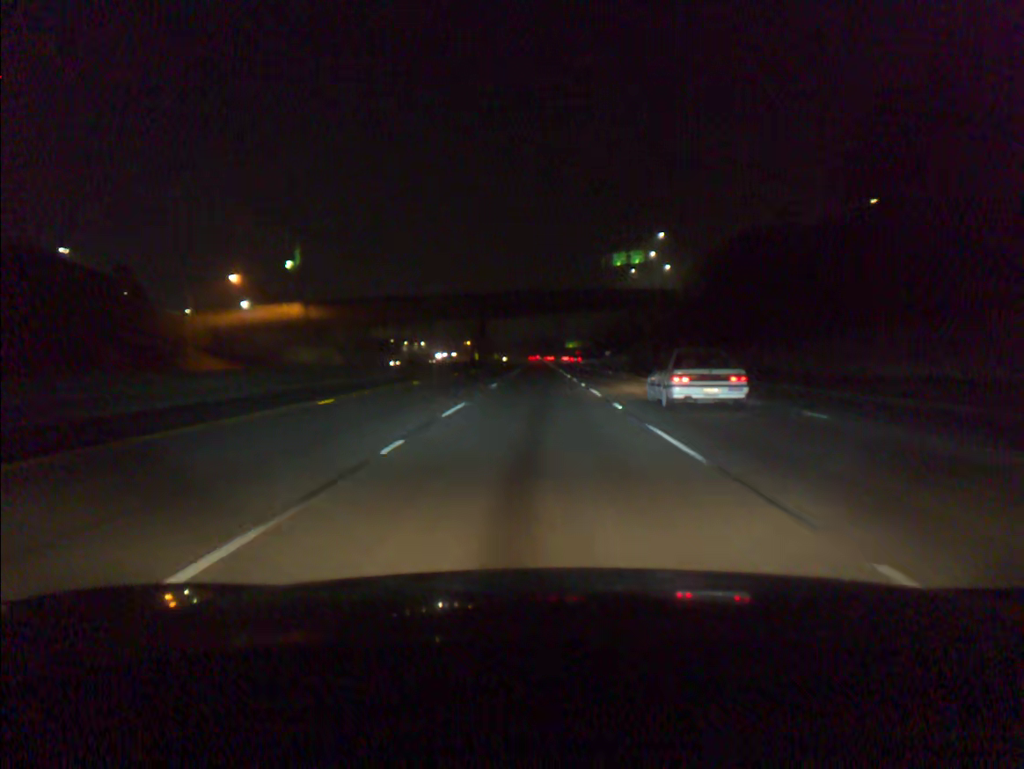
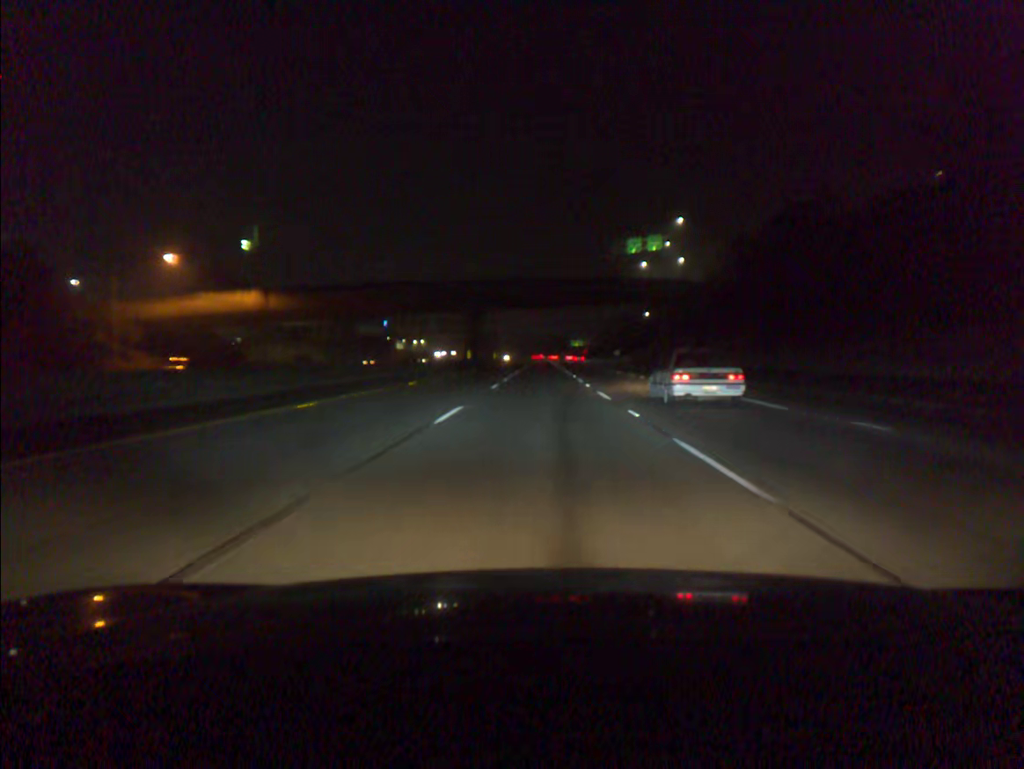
(0.0, +16.7) m; 0°
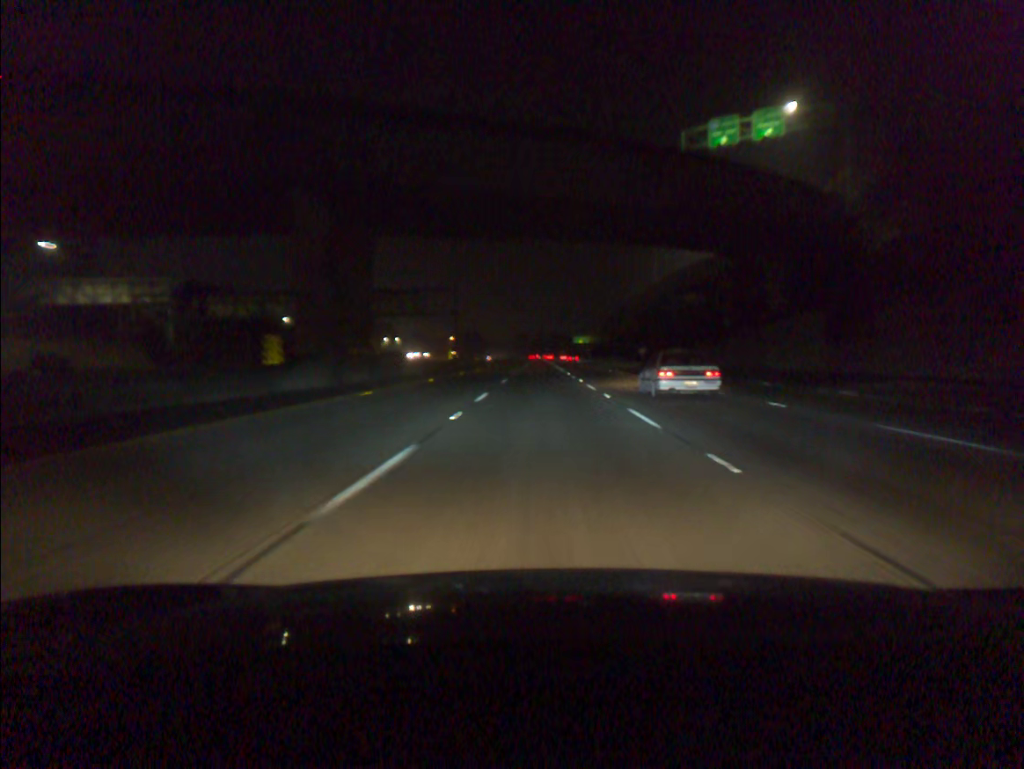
(+0.1, +66.9) m; +1°
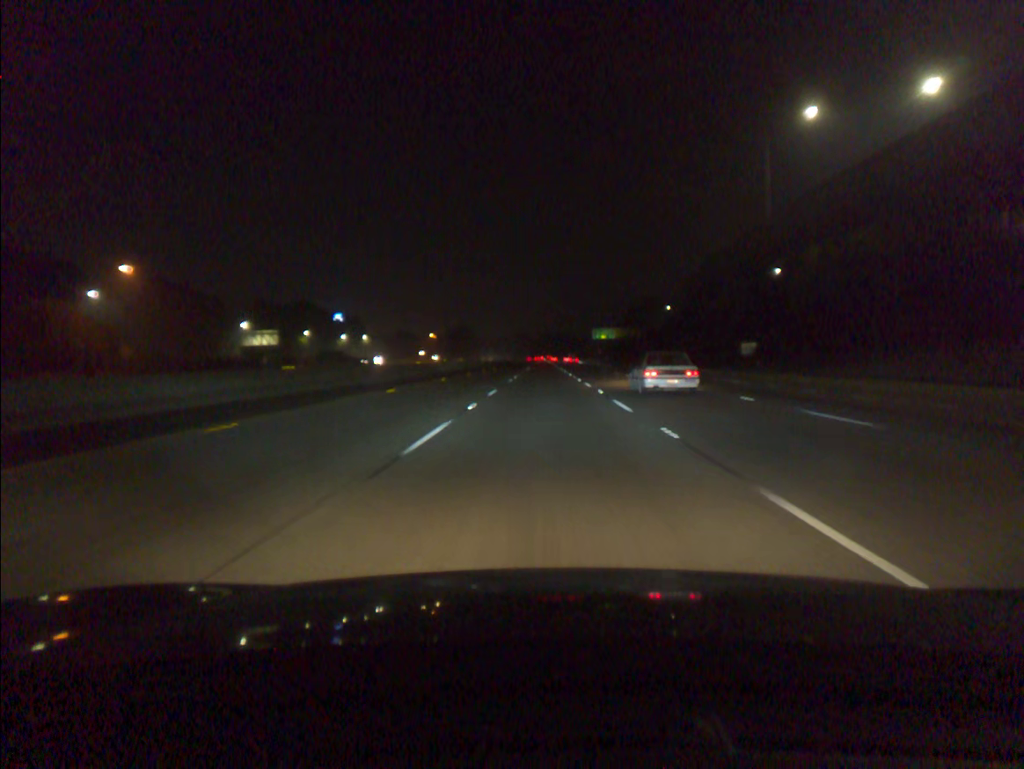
(0.0, +83.9) m; 0°
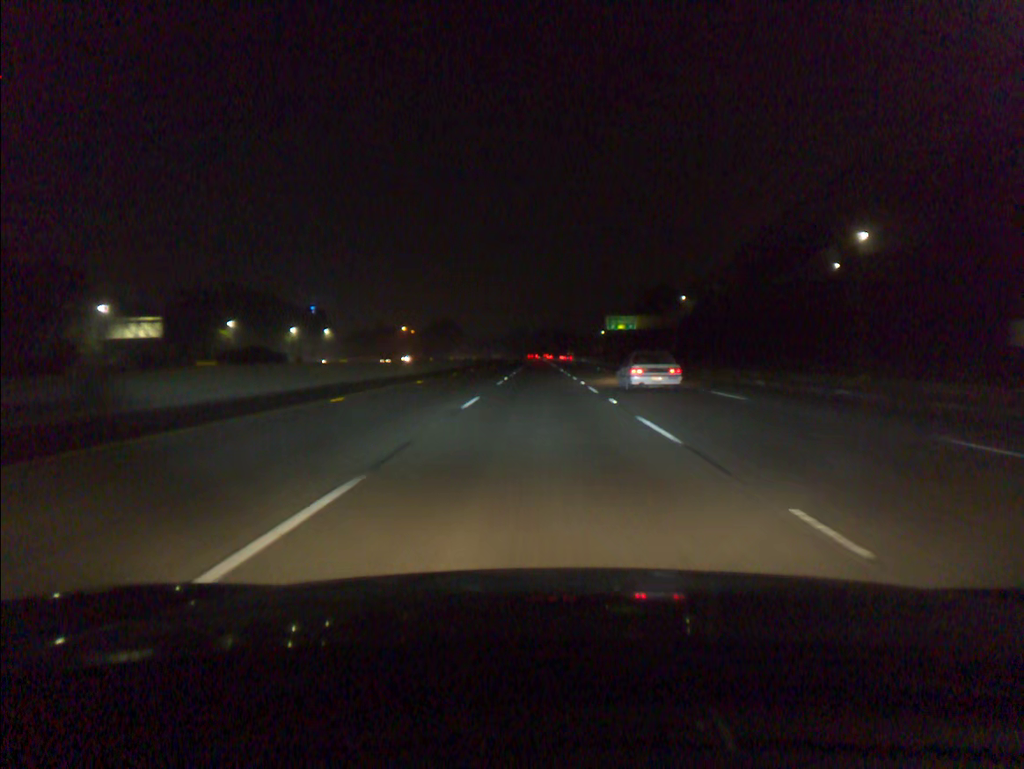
(+0.2, +50.4) m; 0°
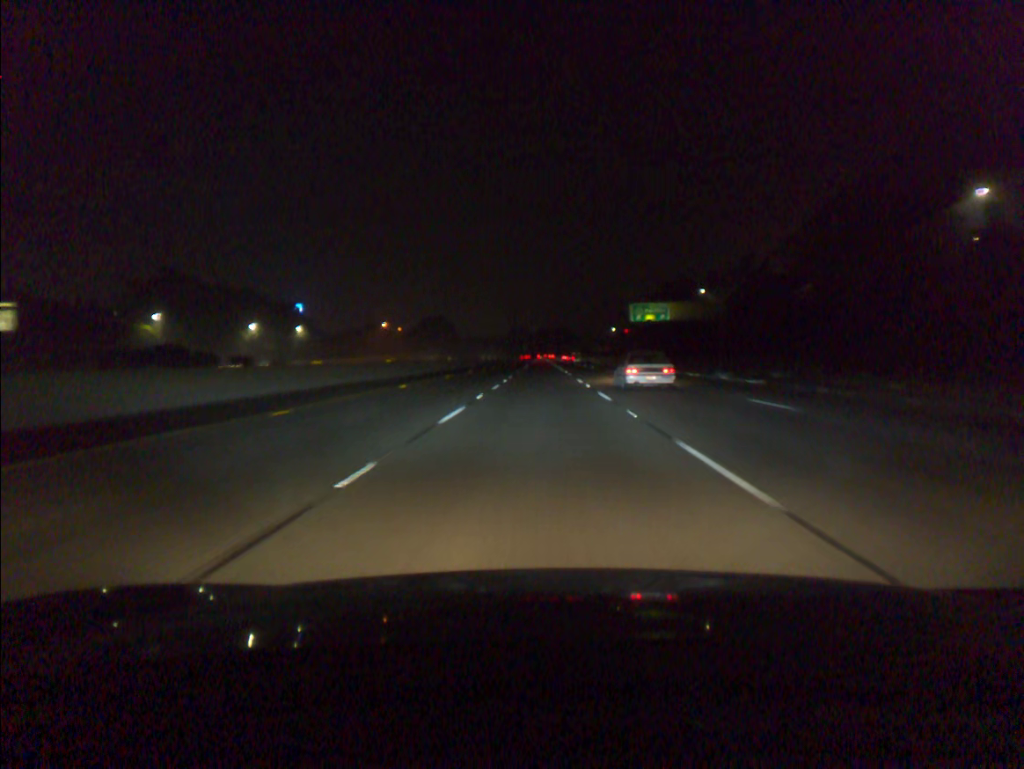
(0.0, +33.6) m; 0°
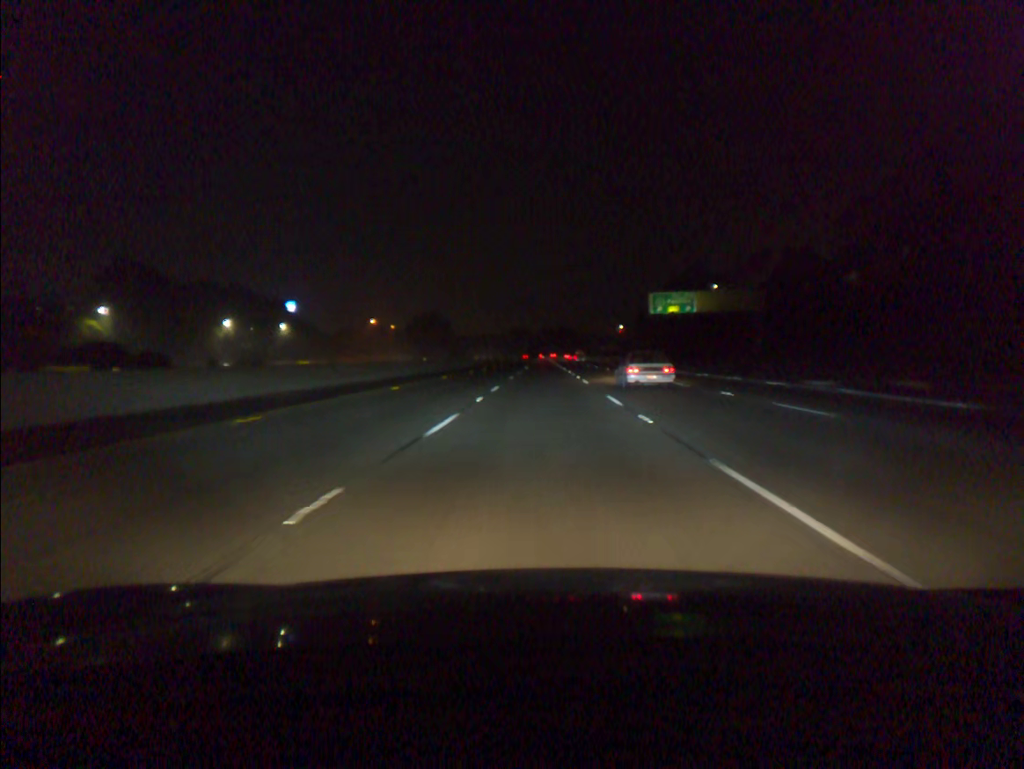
(0.0, +16.8) m; 0°
